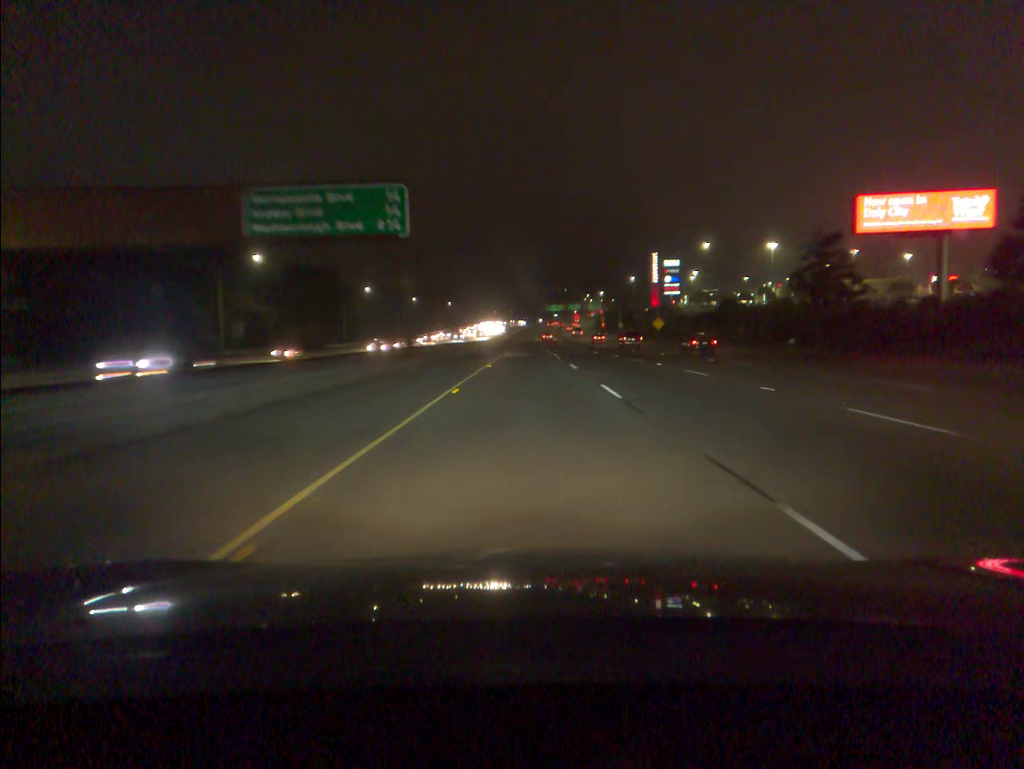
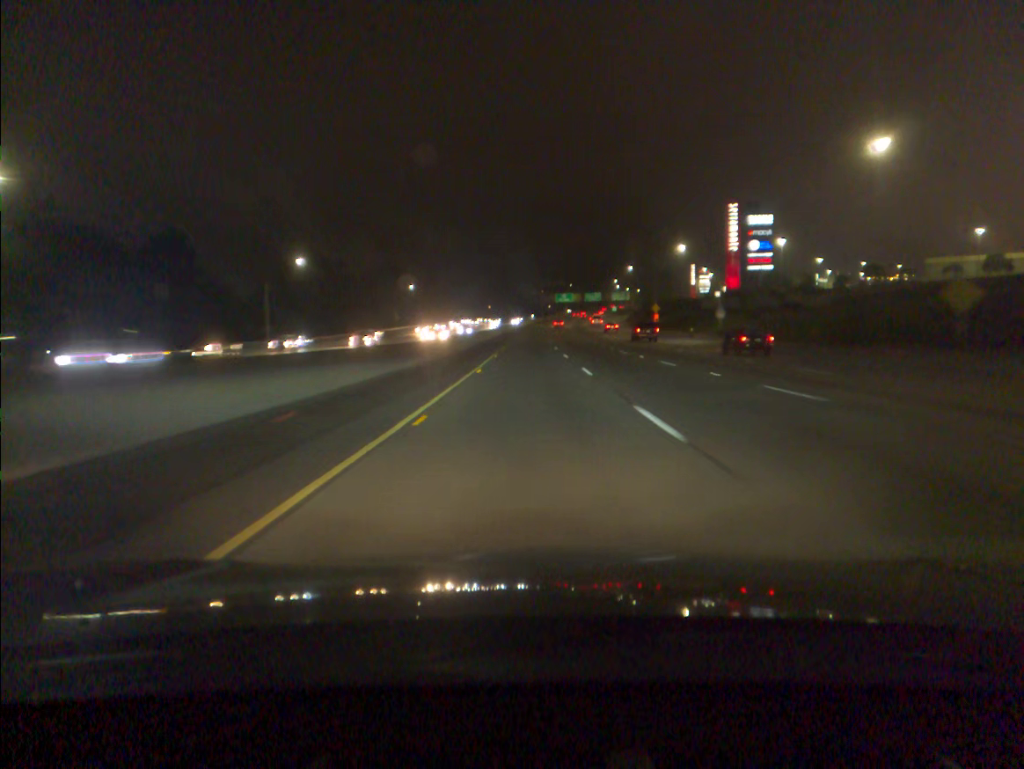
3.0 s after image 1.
(-0.1, +94.6) m; 0°
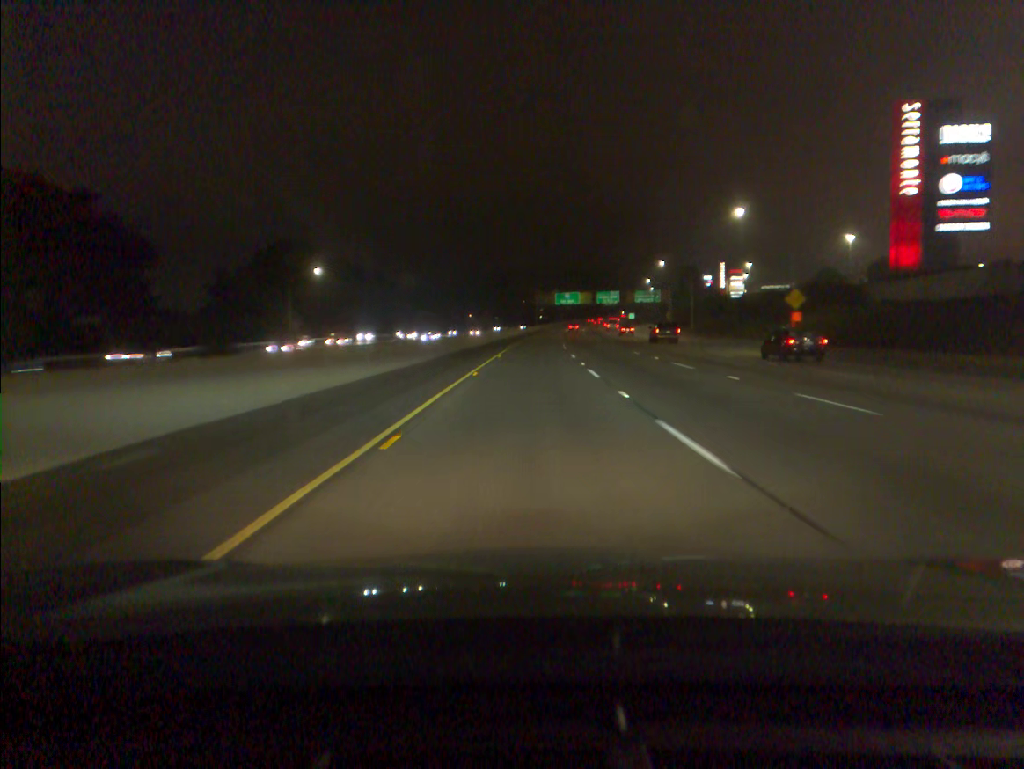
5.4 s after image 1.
(+0.2, +75.5) m; +1°
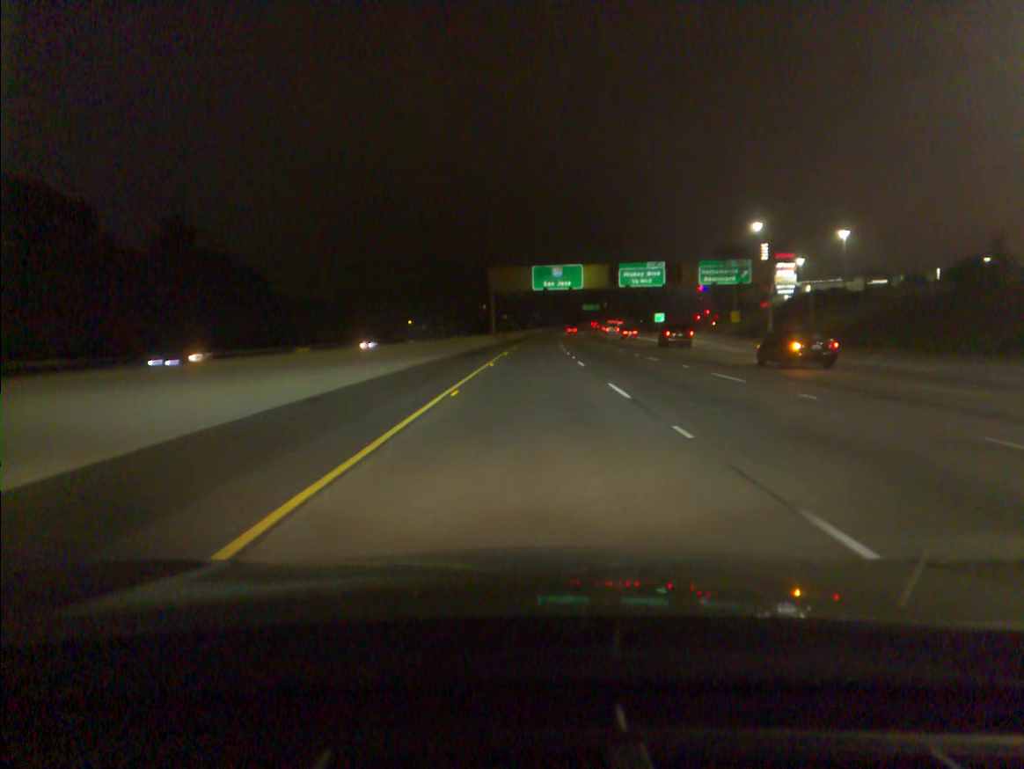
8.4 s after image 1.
(+2.1, +94.4) m; +3°
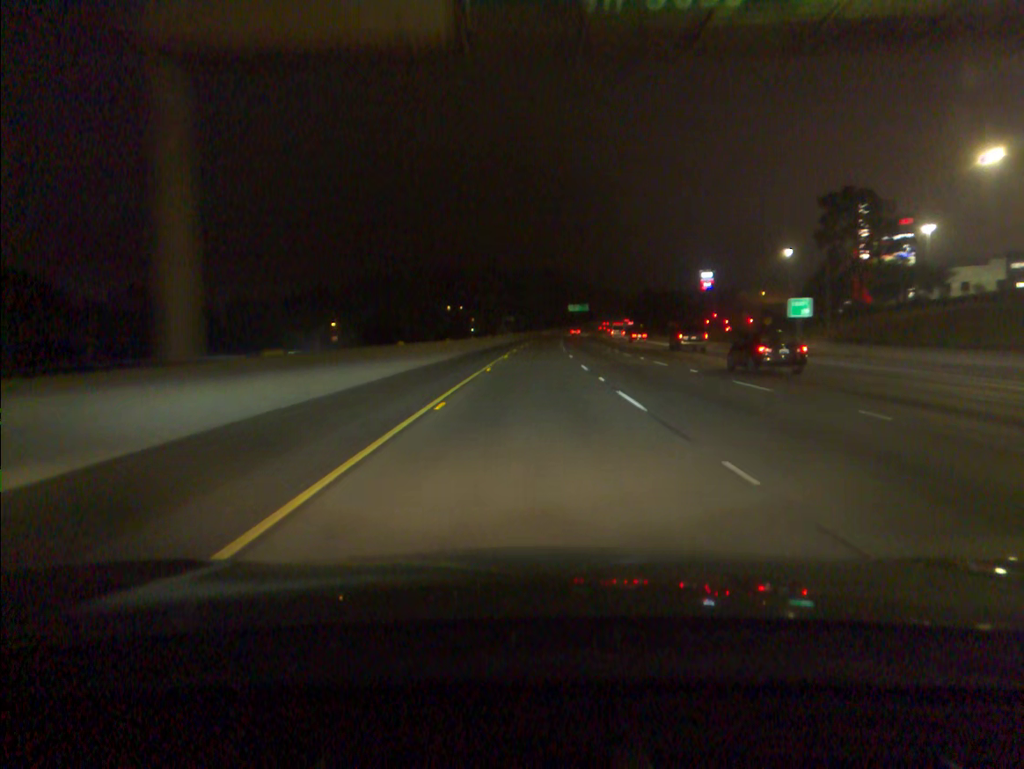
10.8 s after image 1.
(+1.2, +75.8) m; +2°
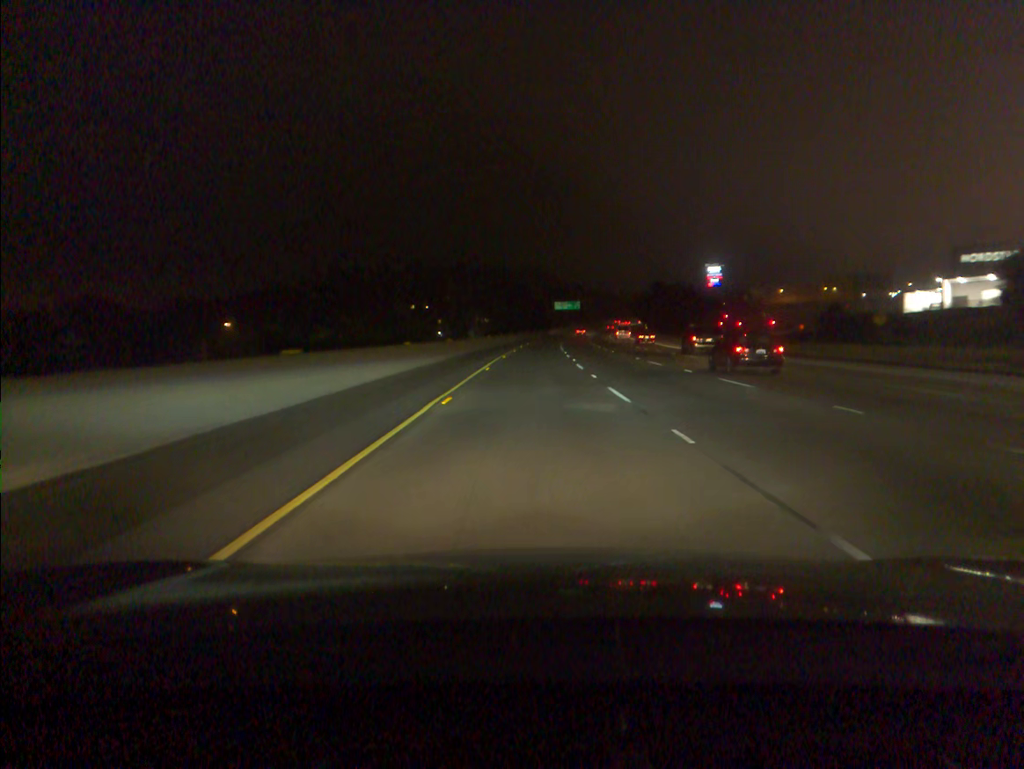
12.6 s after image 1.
(+0.8, +57.1) m; +1°
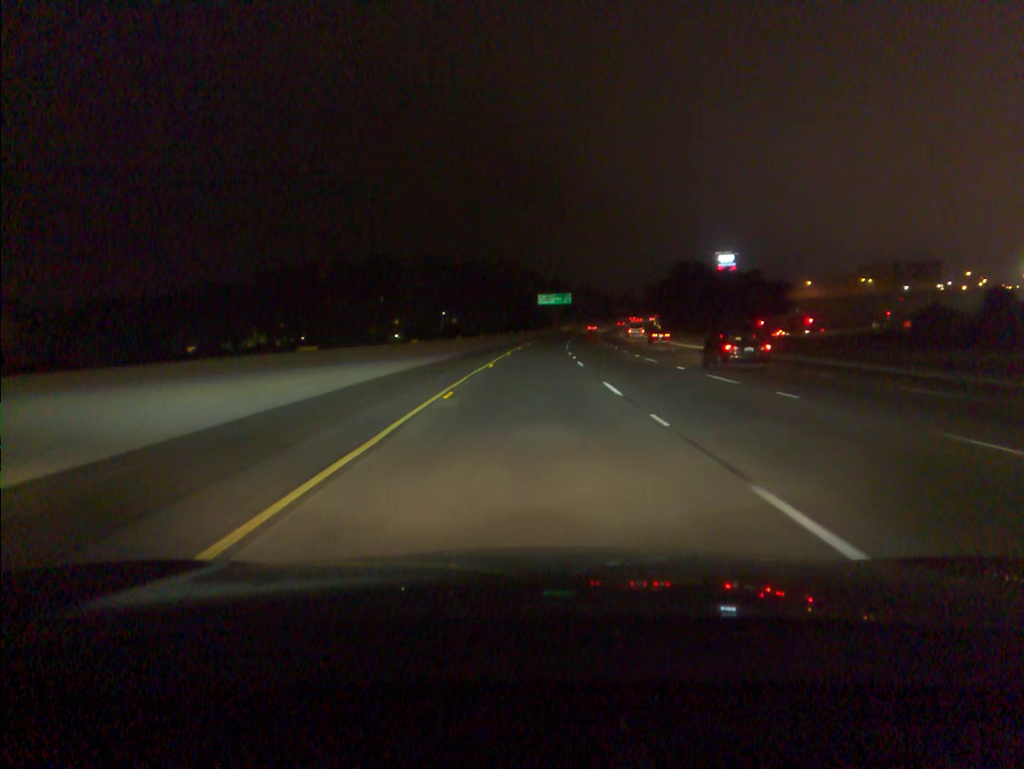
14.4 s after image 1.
(+0.8, +57.3) m; +2°
